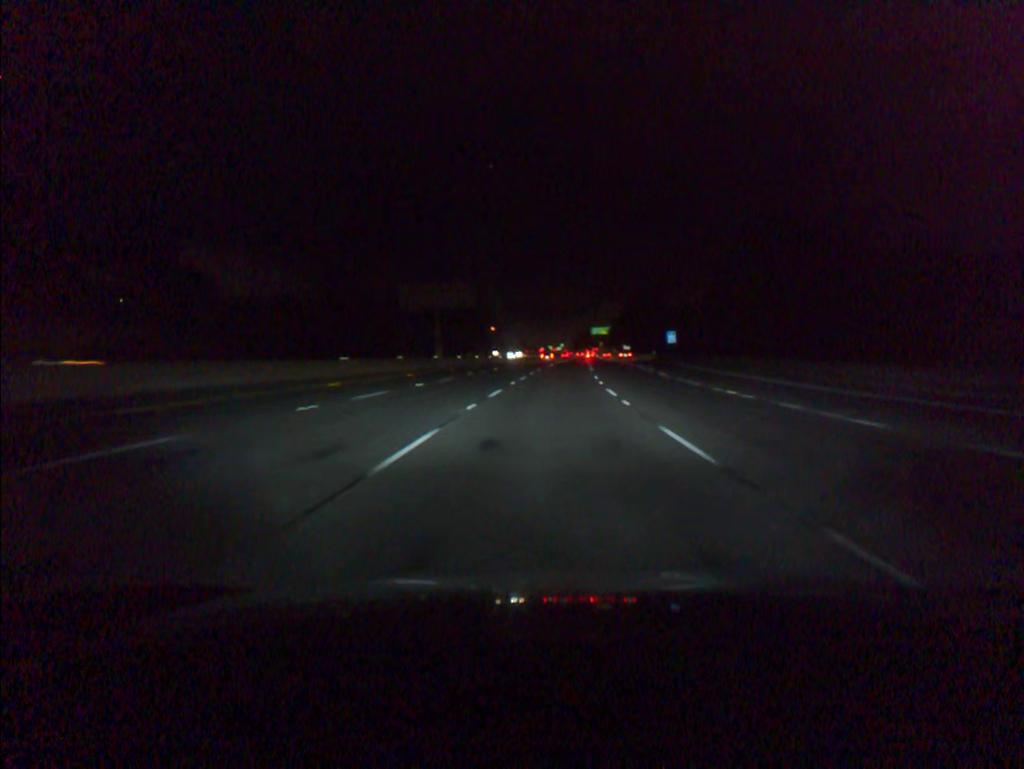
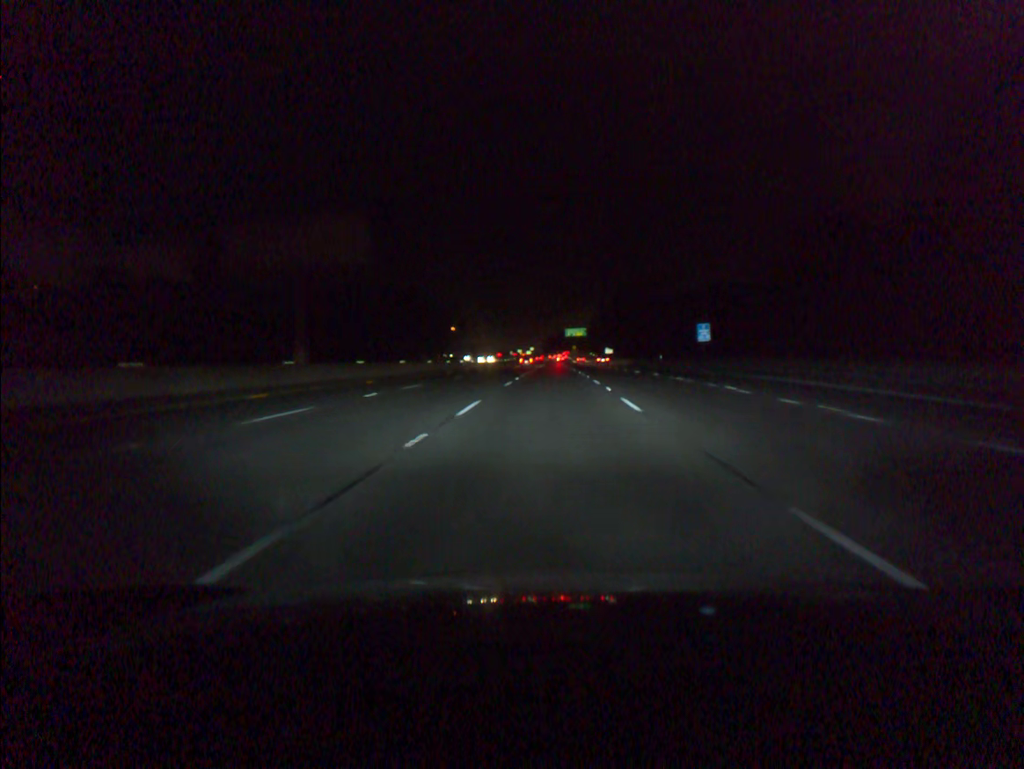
(+0.7, +36.5) m; +2°
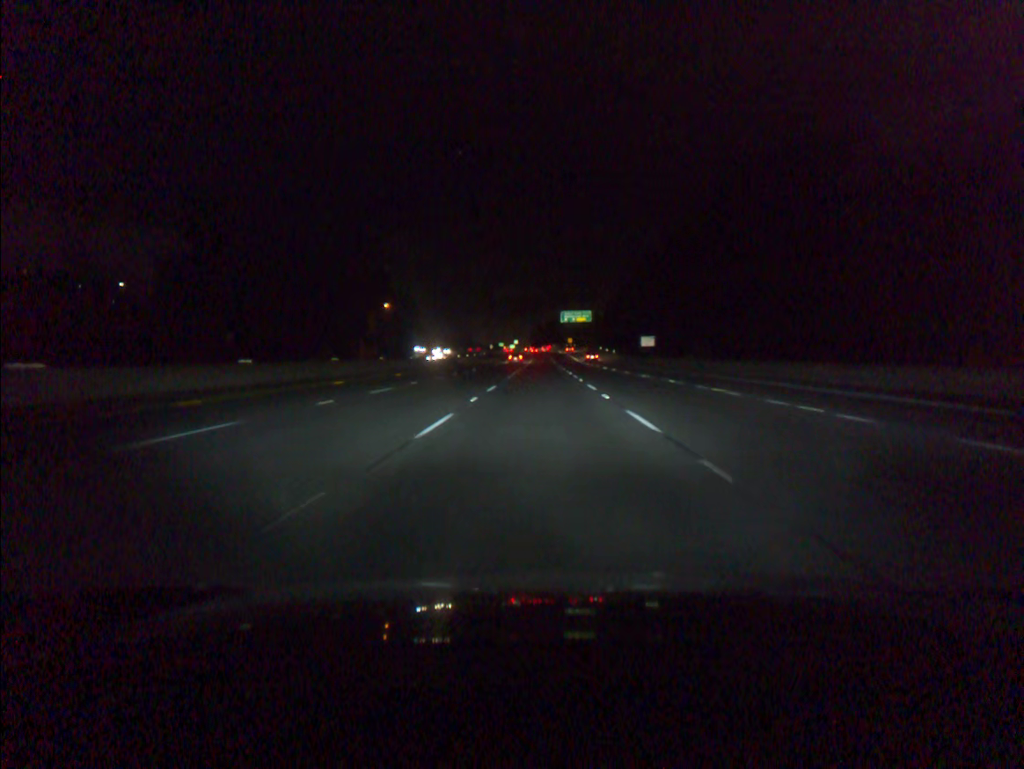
(+1.4, +91.4) m; +1°
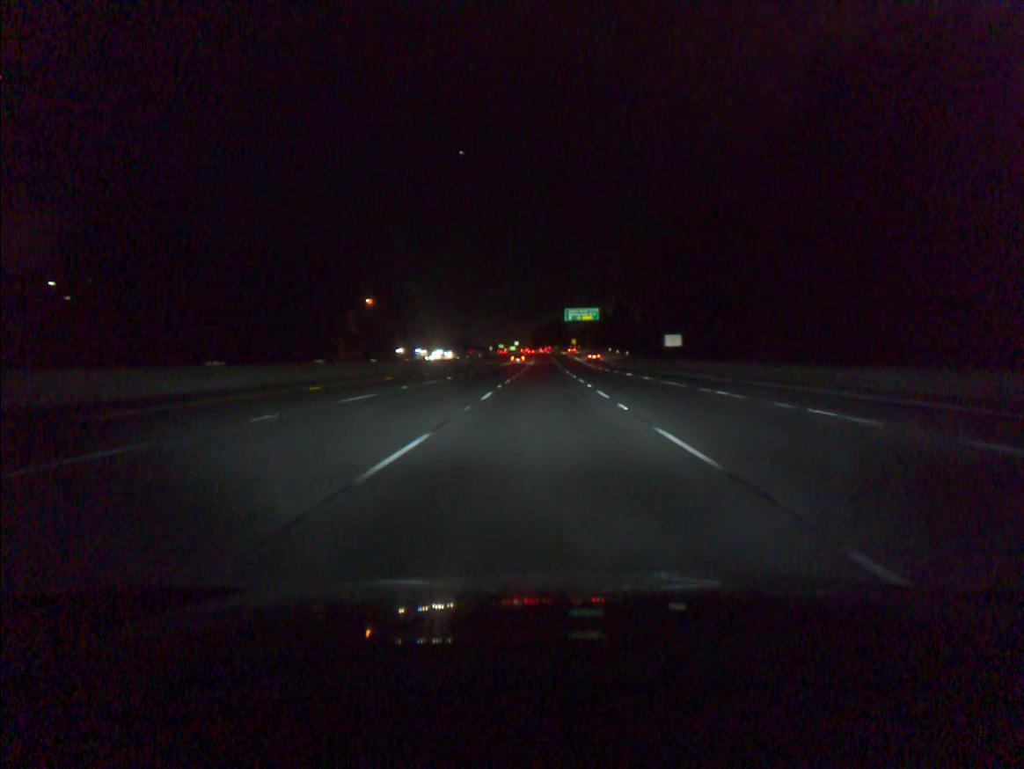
(0.0, +18.3) m; 0°
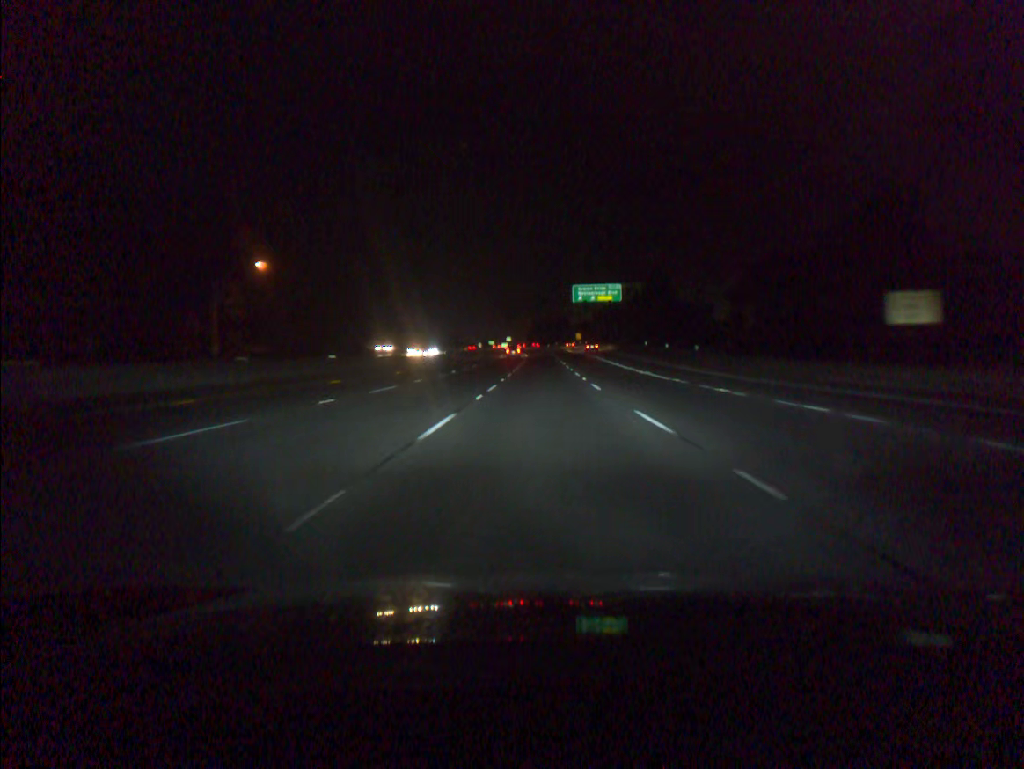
(0.0, +55.0) m; 0°
